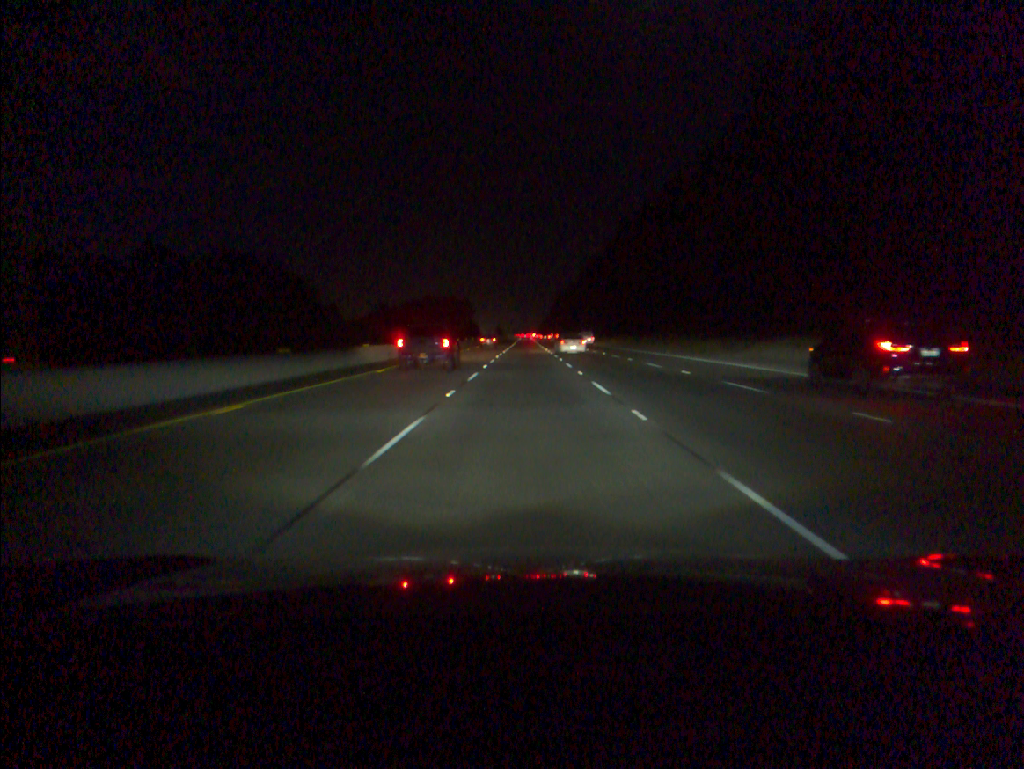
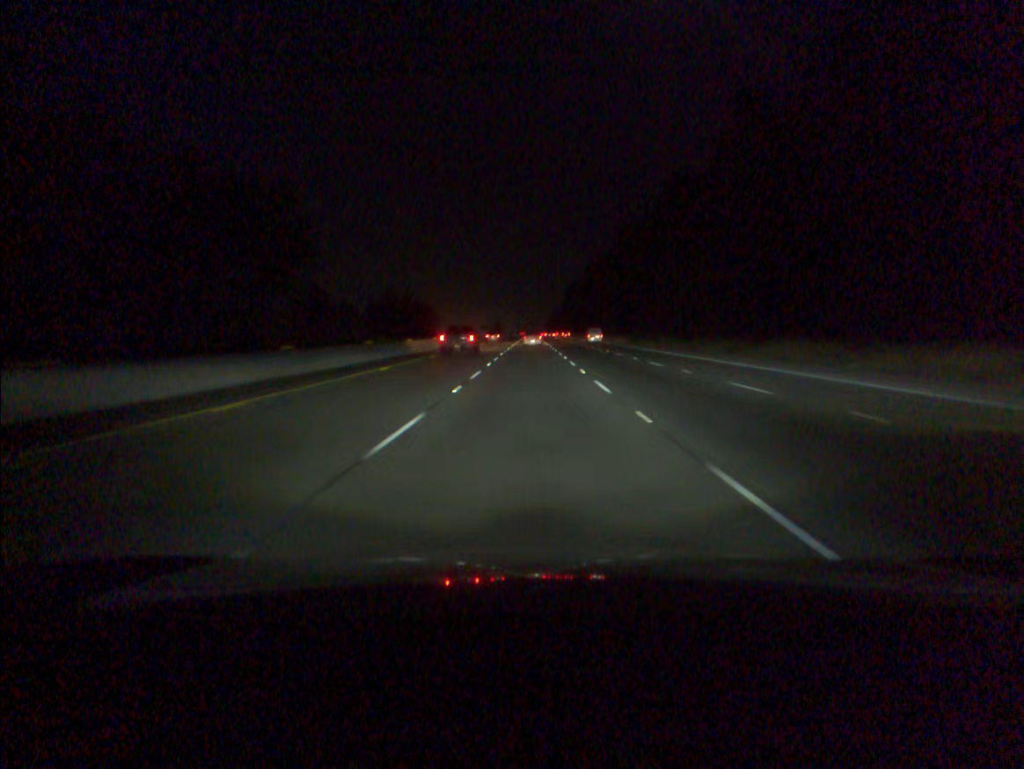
(-0.3, +87.5) m; 0°
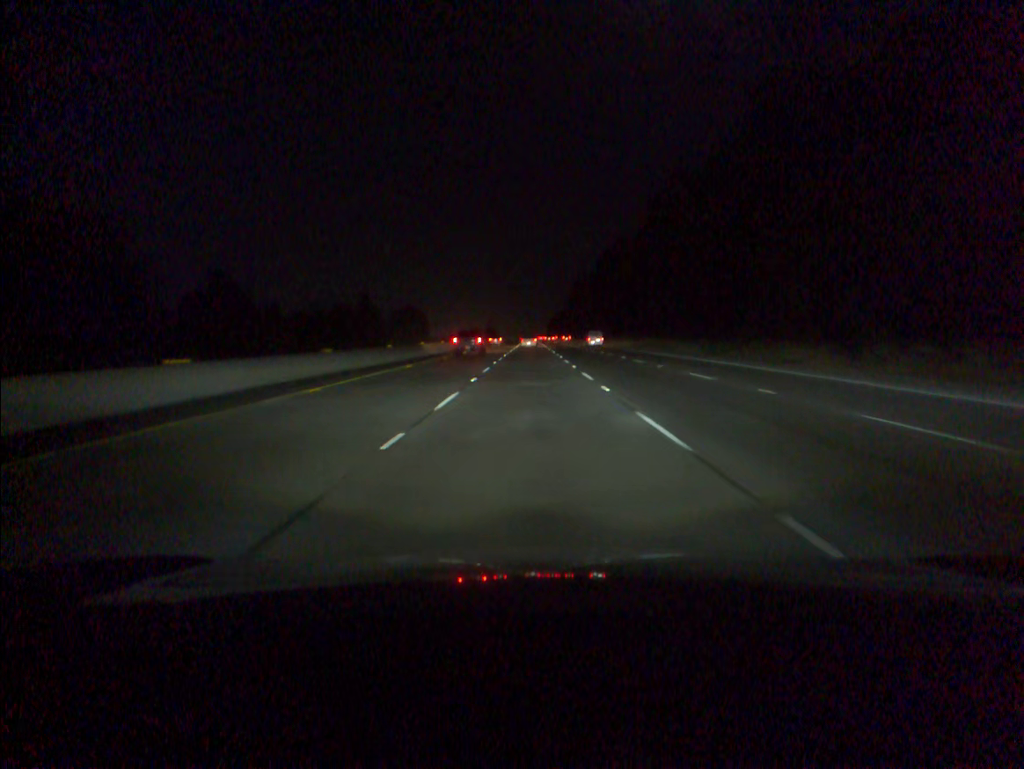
(+0.1, +52.8) m; 0°
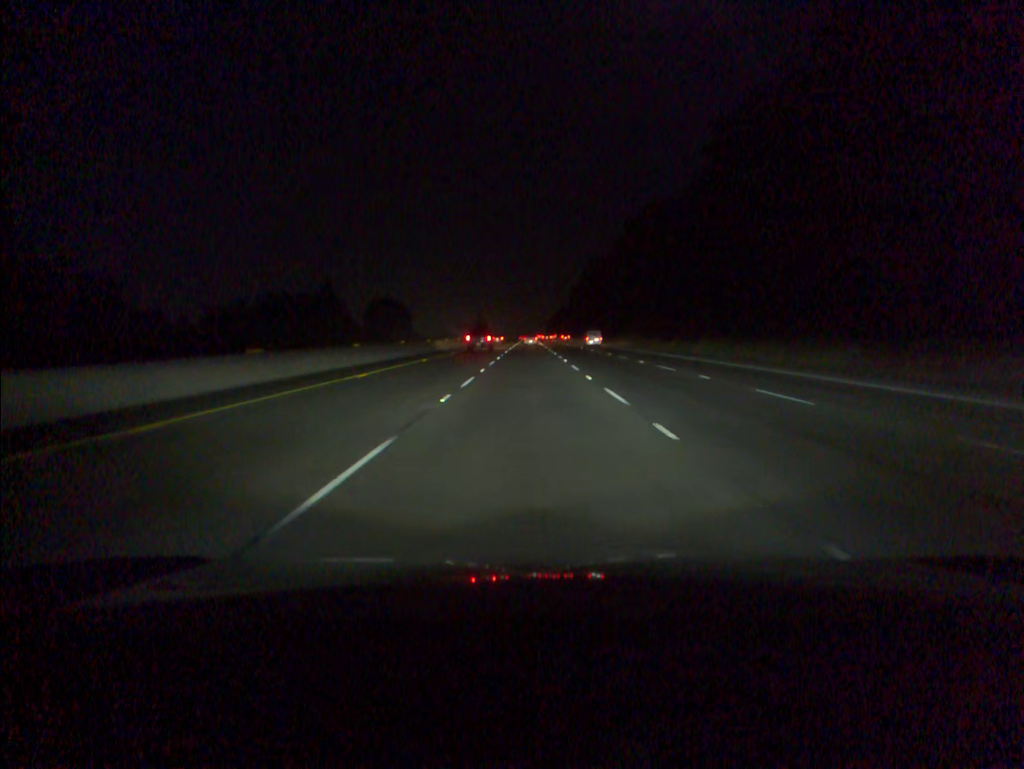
(0.0, +52.6) m; 0°
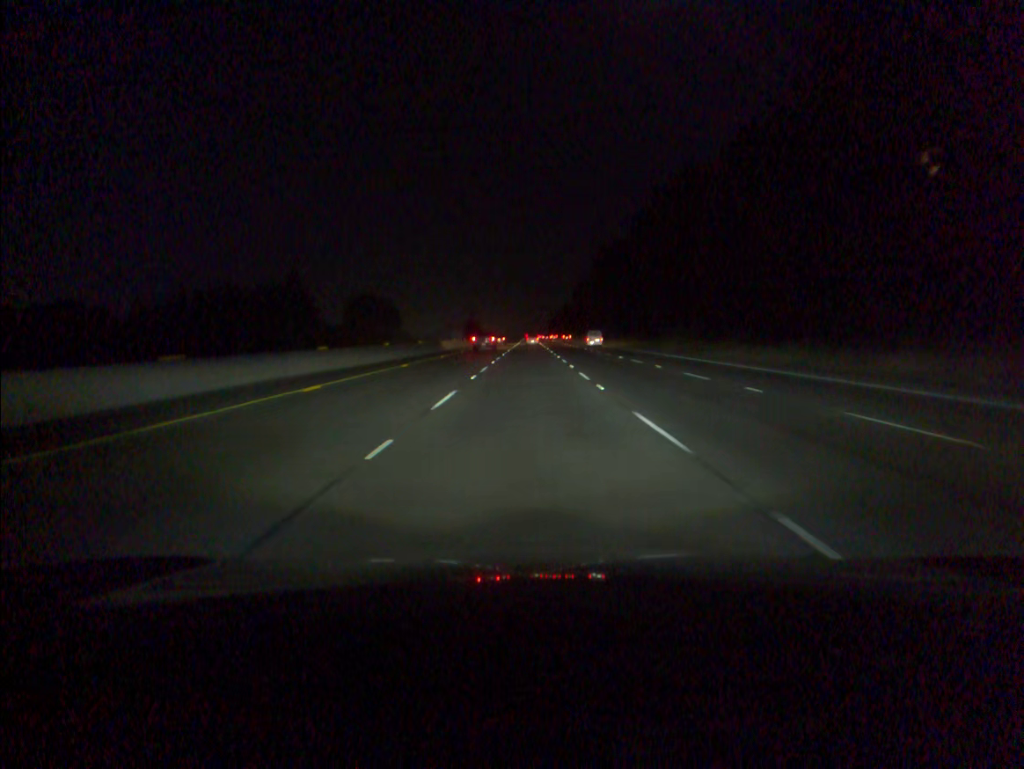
(0.0, +35.1) m; 0°
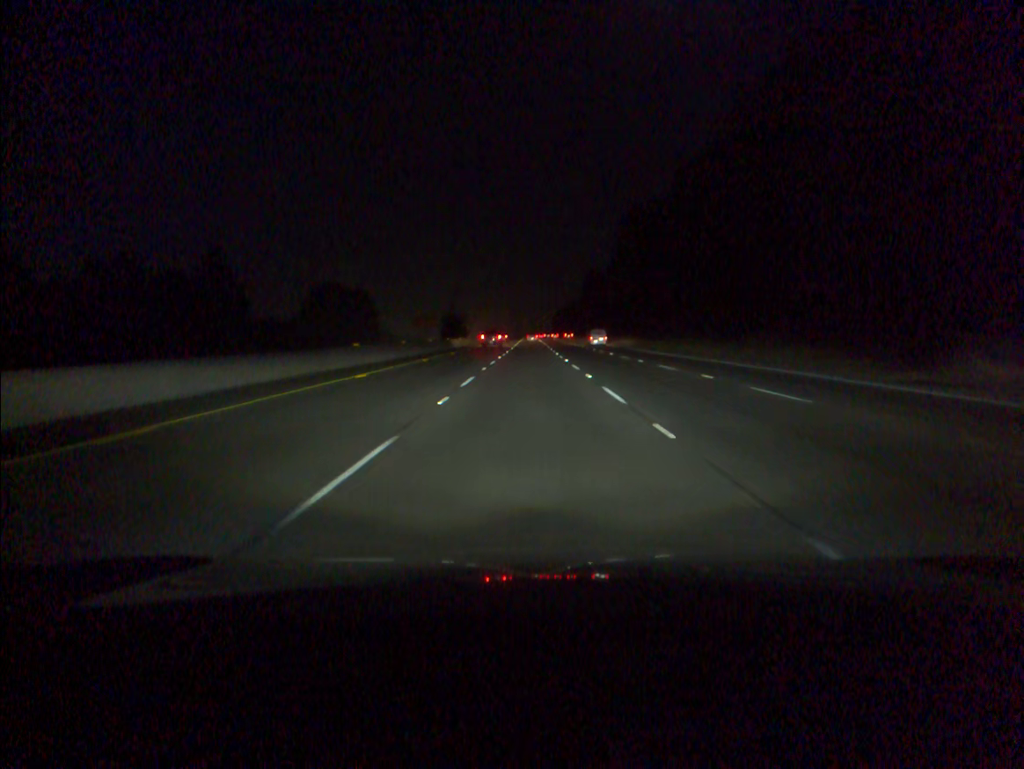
(-0.1, +52.6) m; 0°
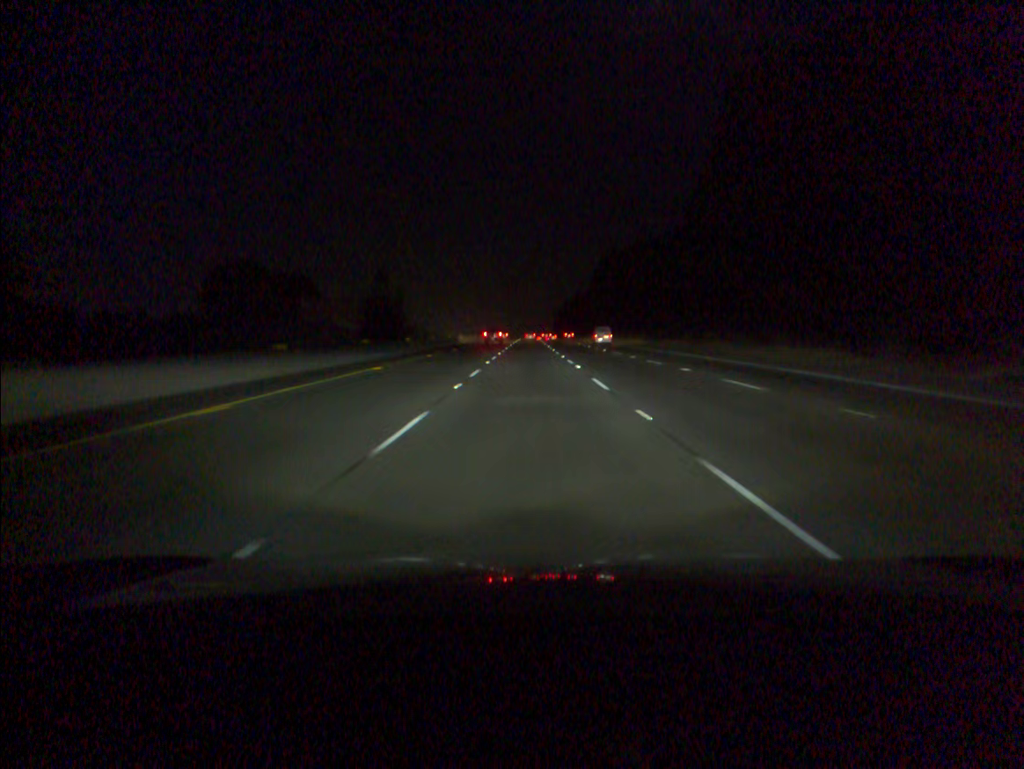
(+0.1, +70.1) m; 0°
